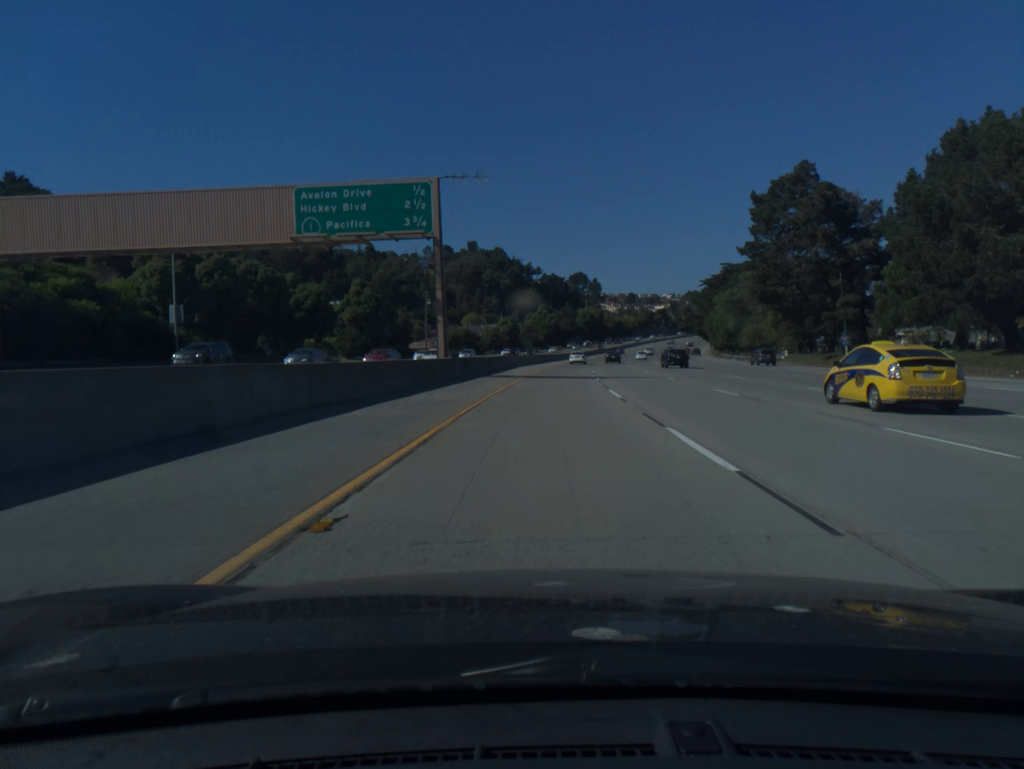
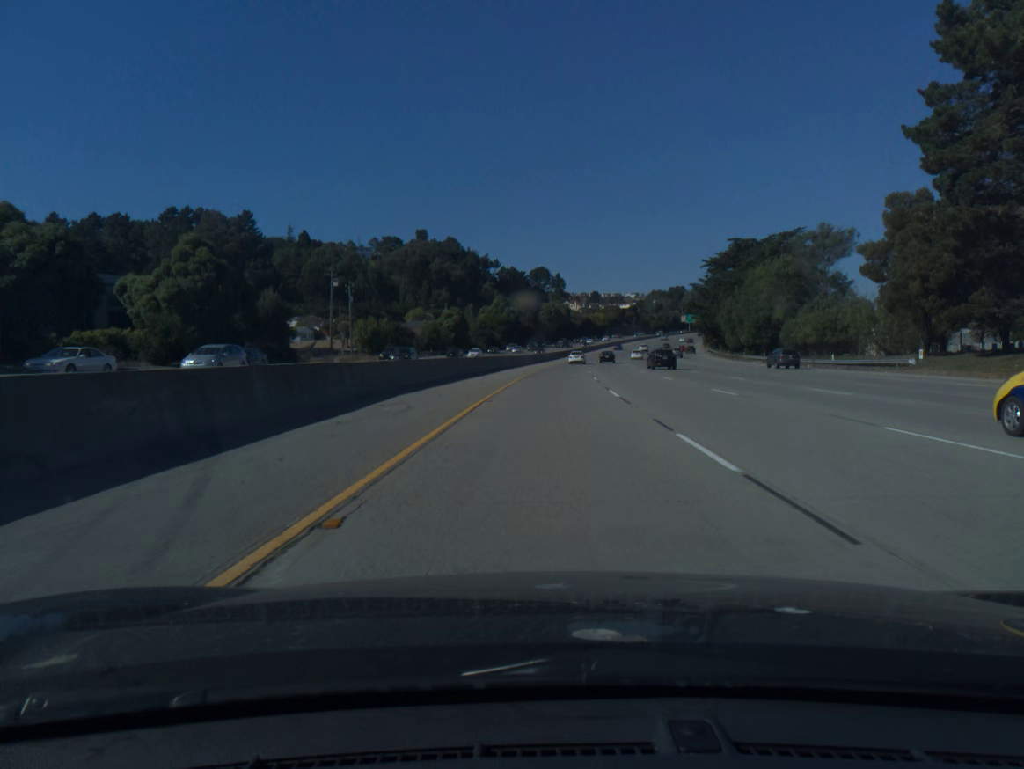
(+1.1, +43.9) m; +3°
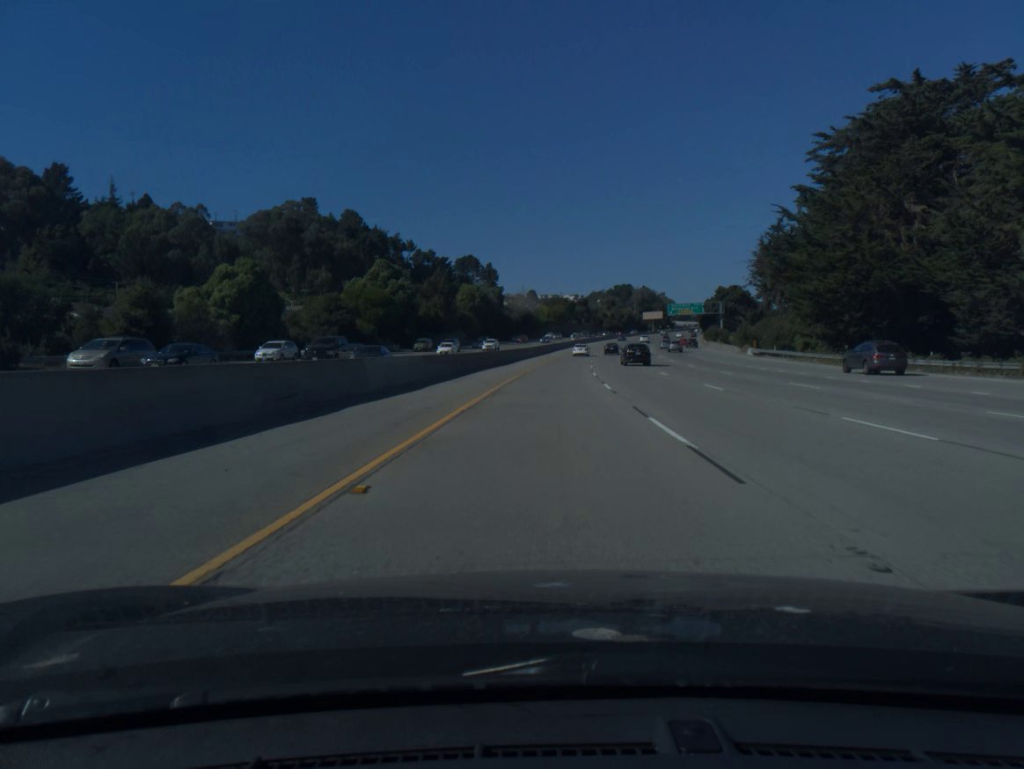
(+3.8, +86.0) m; +5°
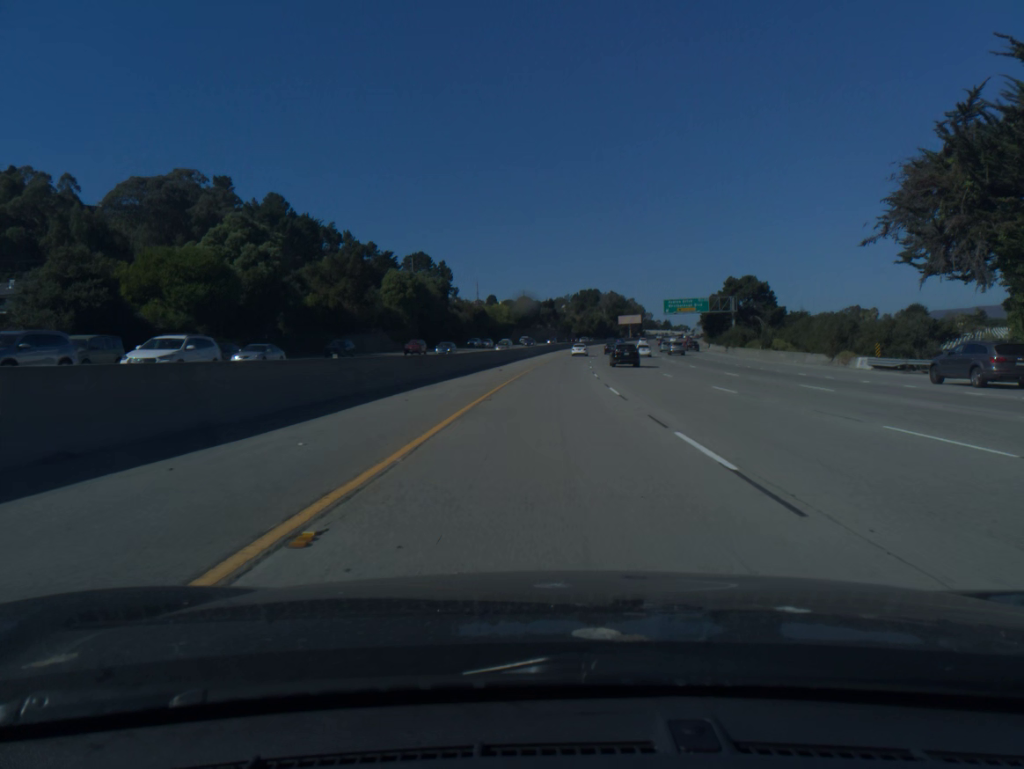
(+1.1, +45.5) m; +3°
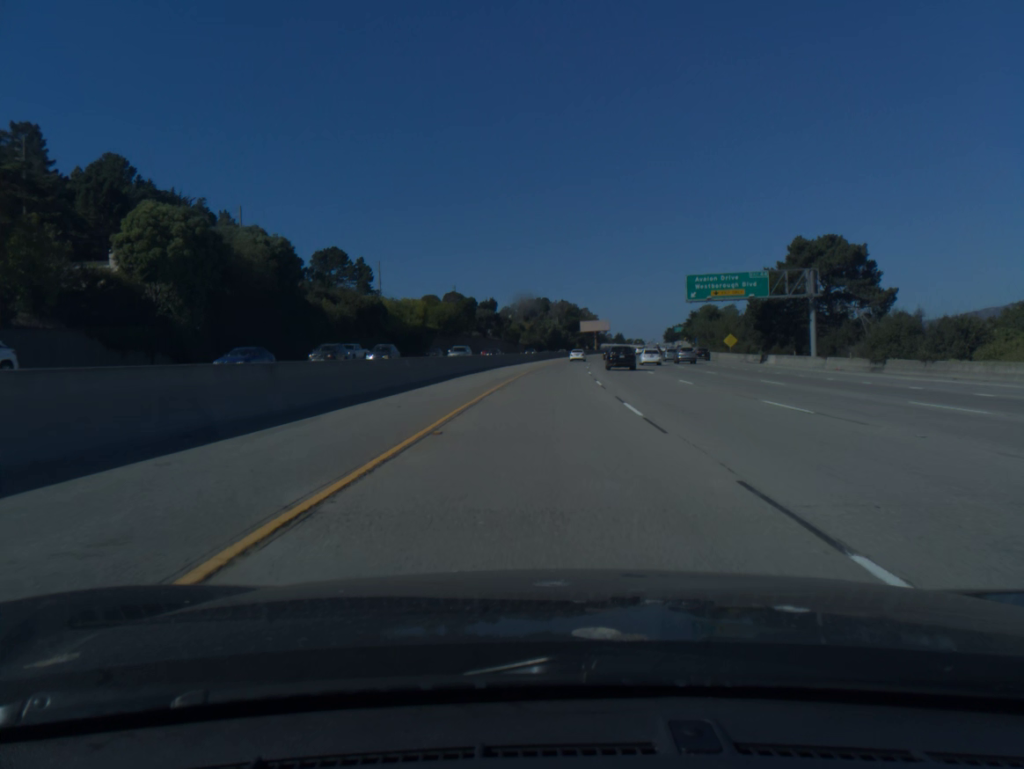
(+2.4, +66.0) m; +4°
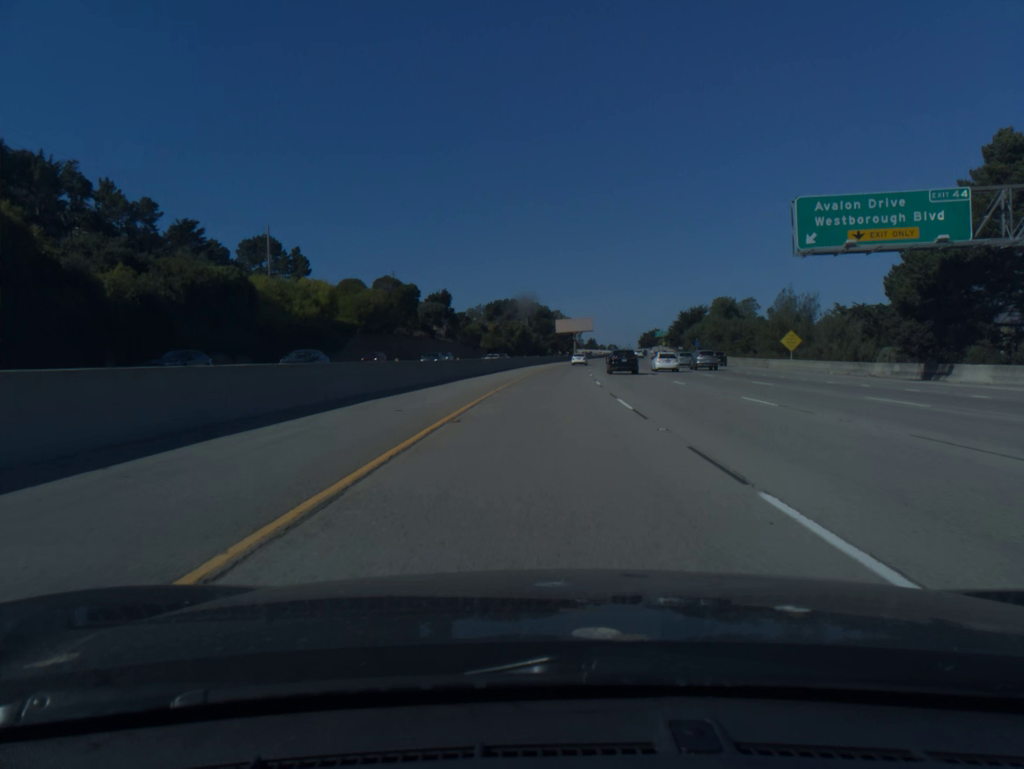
(+0.8, +41.5) m; +2°
